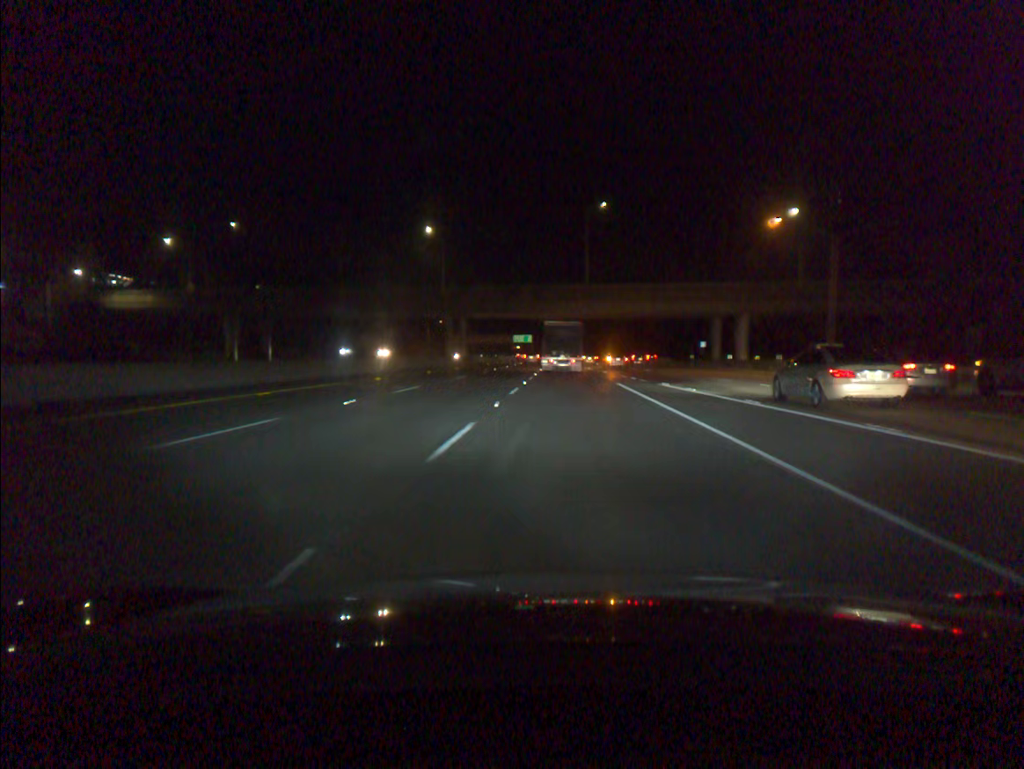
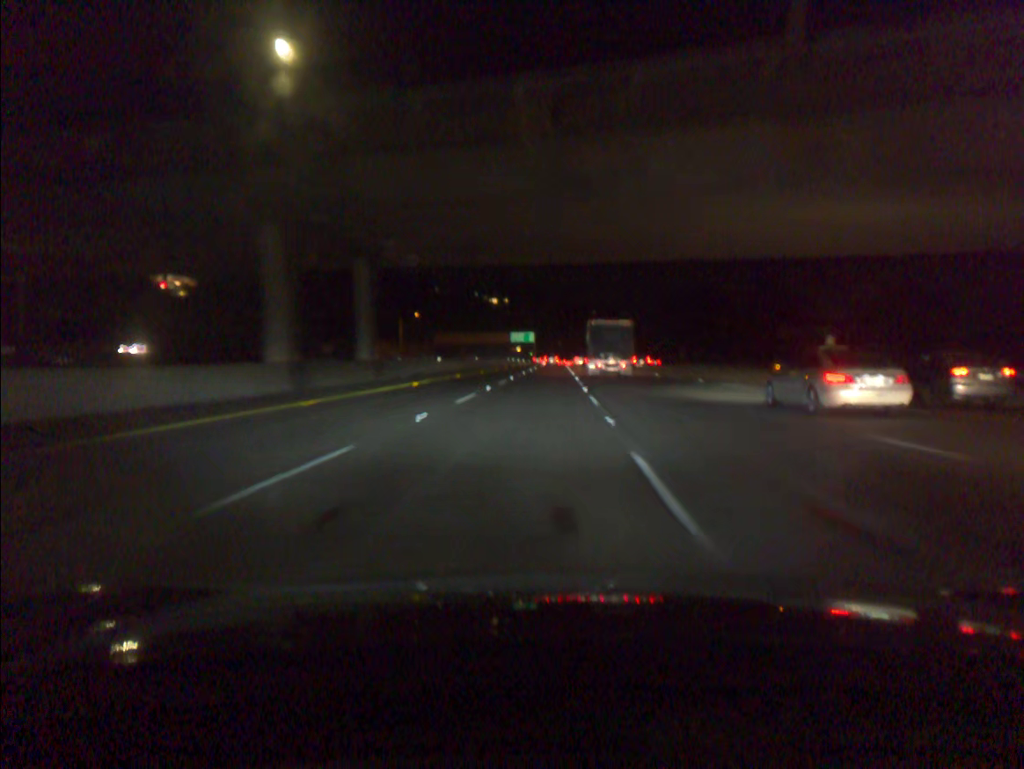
(-0.4, +61.1) m; 0°
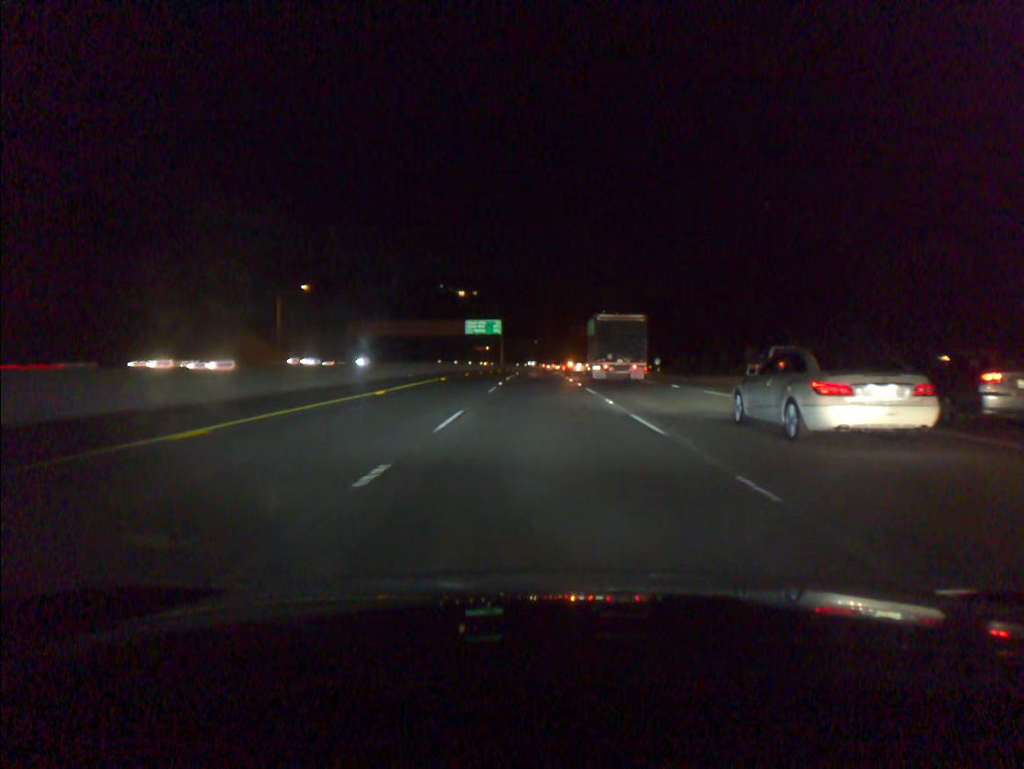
(+1.4, +78.8) m; +2°
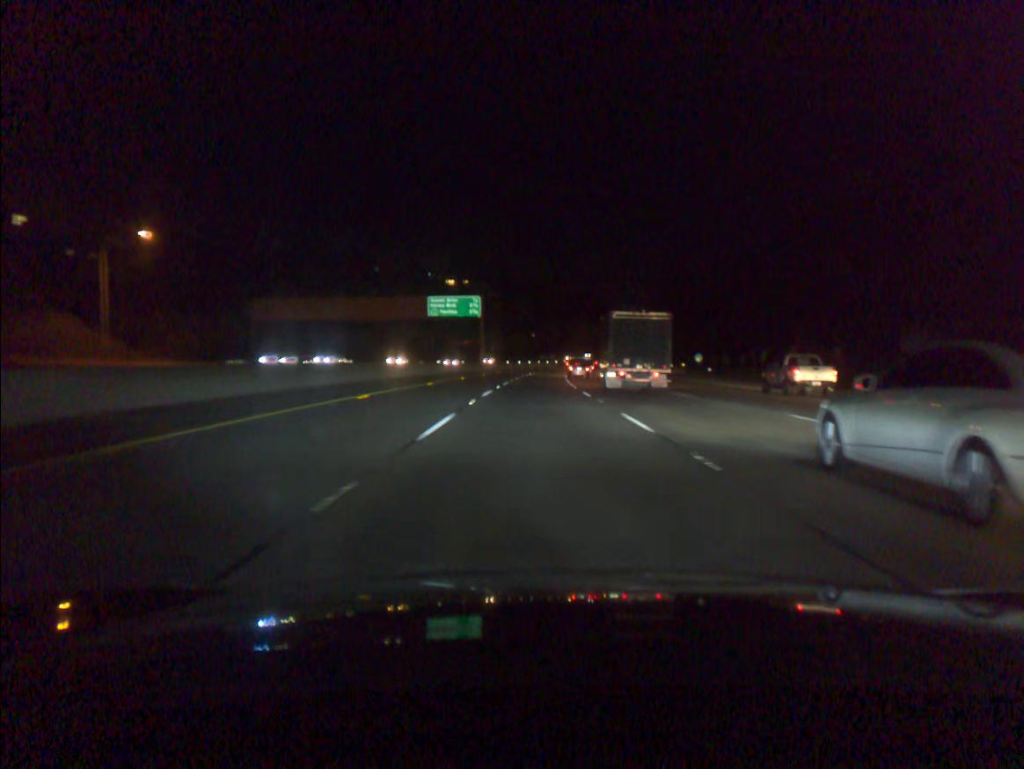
(+0.1, +49.5) m; 0°
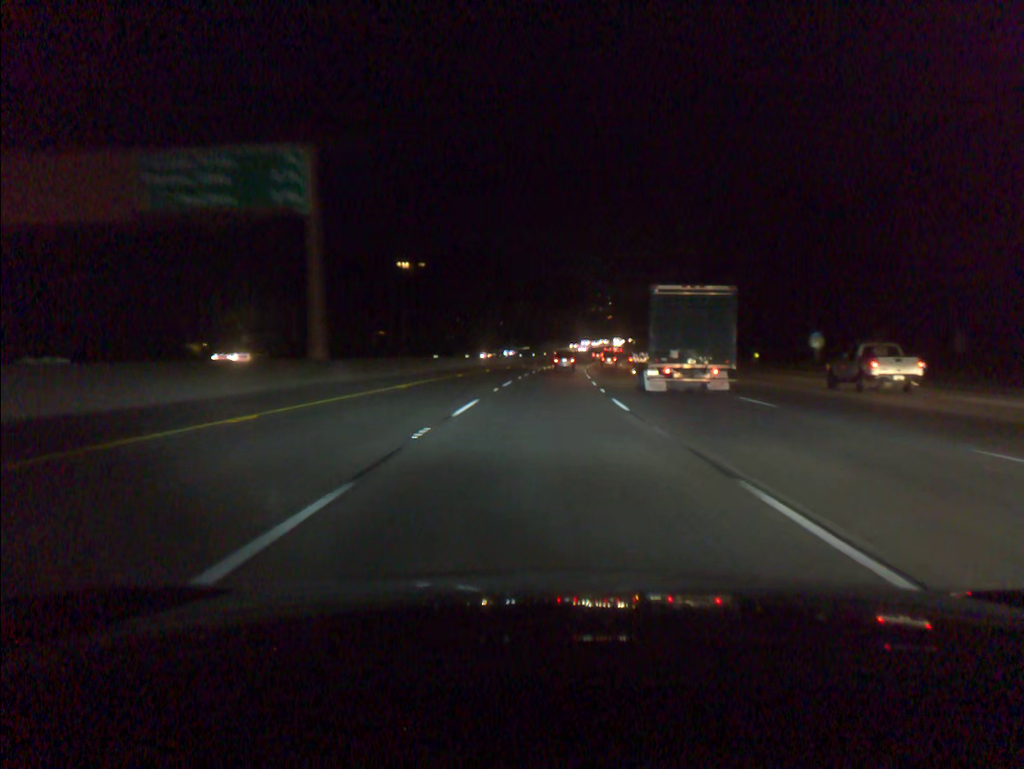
(+0.7, +68.4) m; +2°
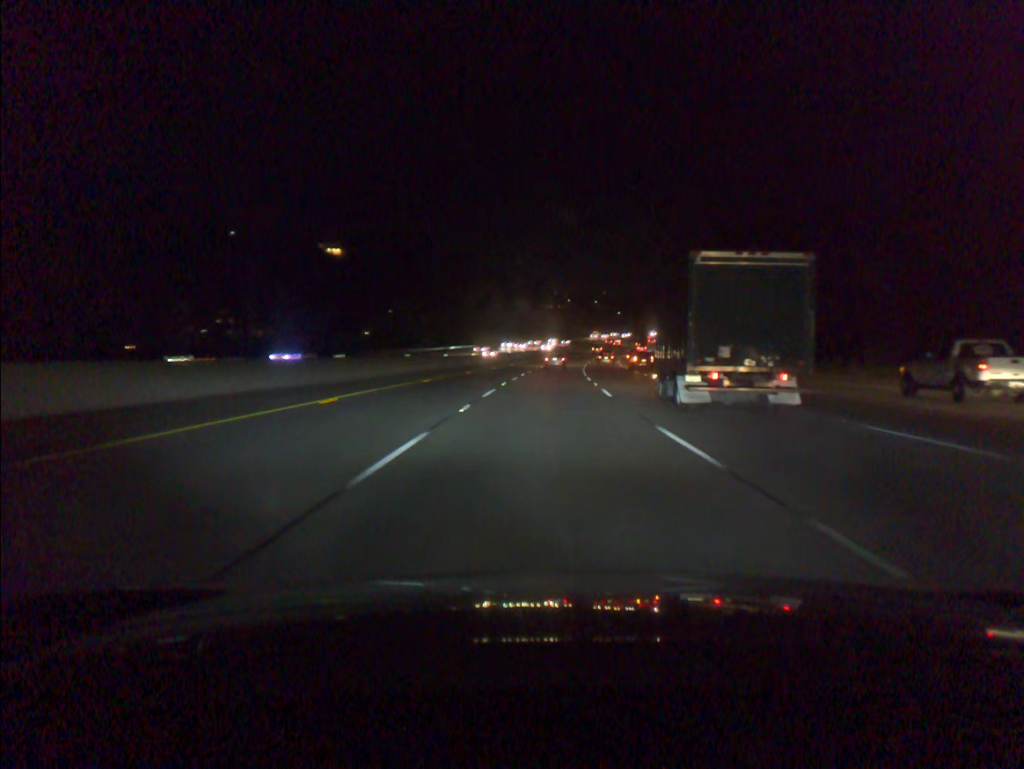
(+1.5, +52.7) m; +3°
